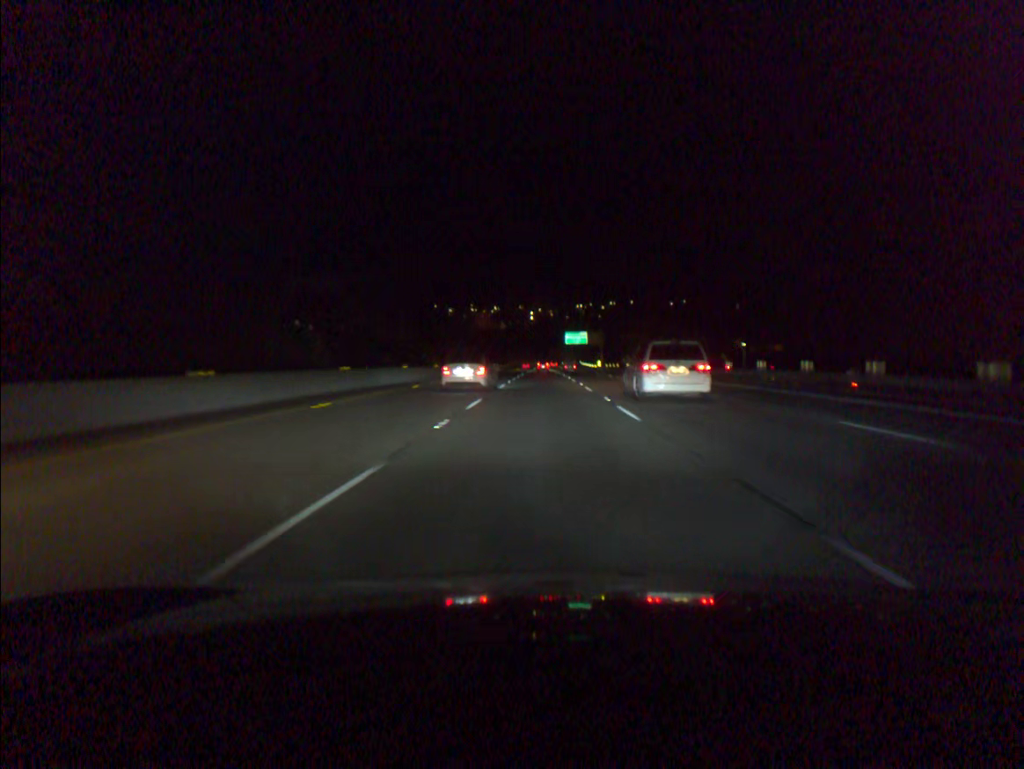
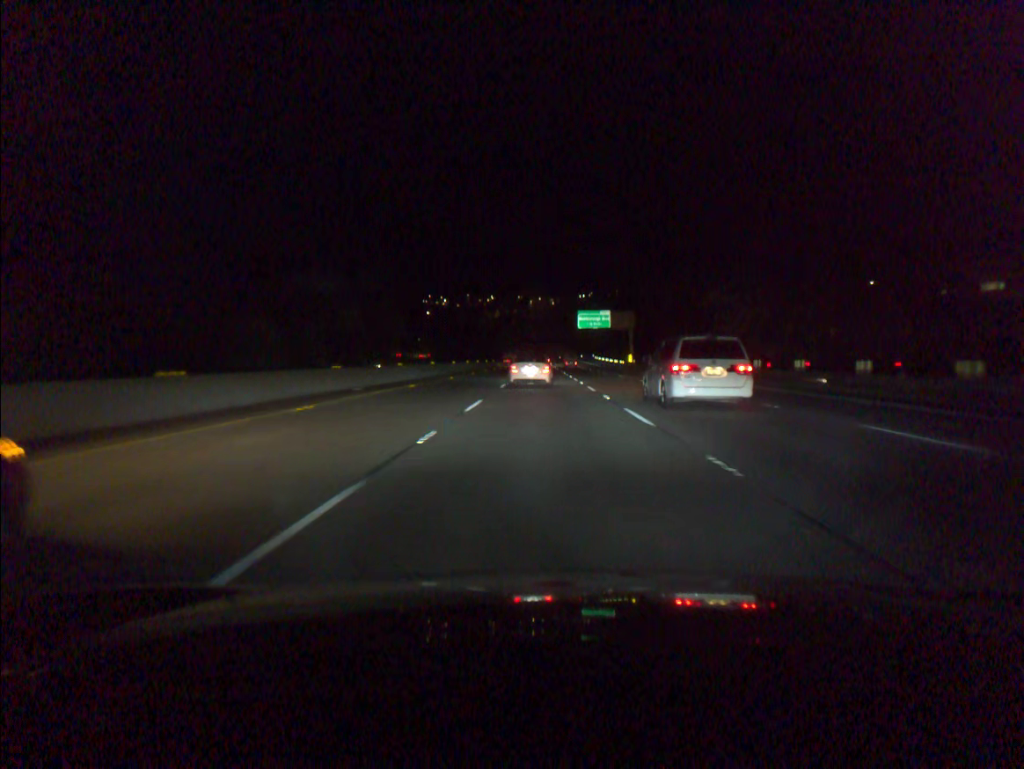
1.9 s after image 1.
(0.0, +59.8) m; 0°
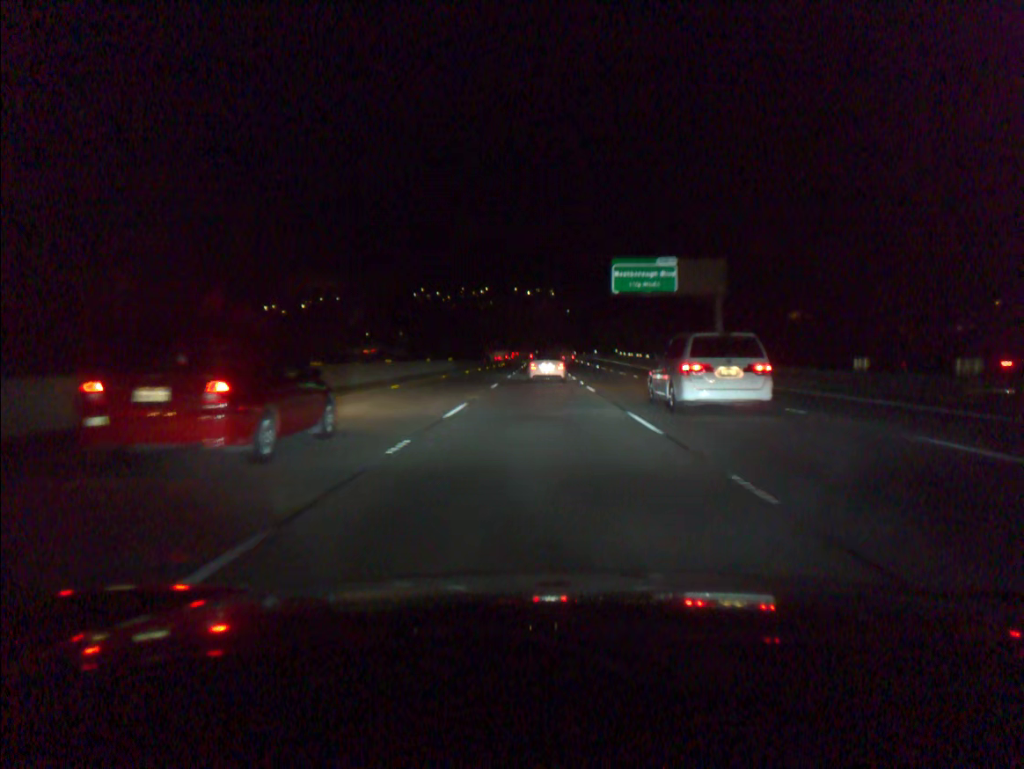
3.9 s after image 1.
(+0.1, +60.8) m; 0°
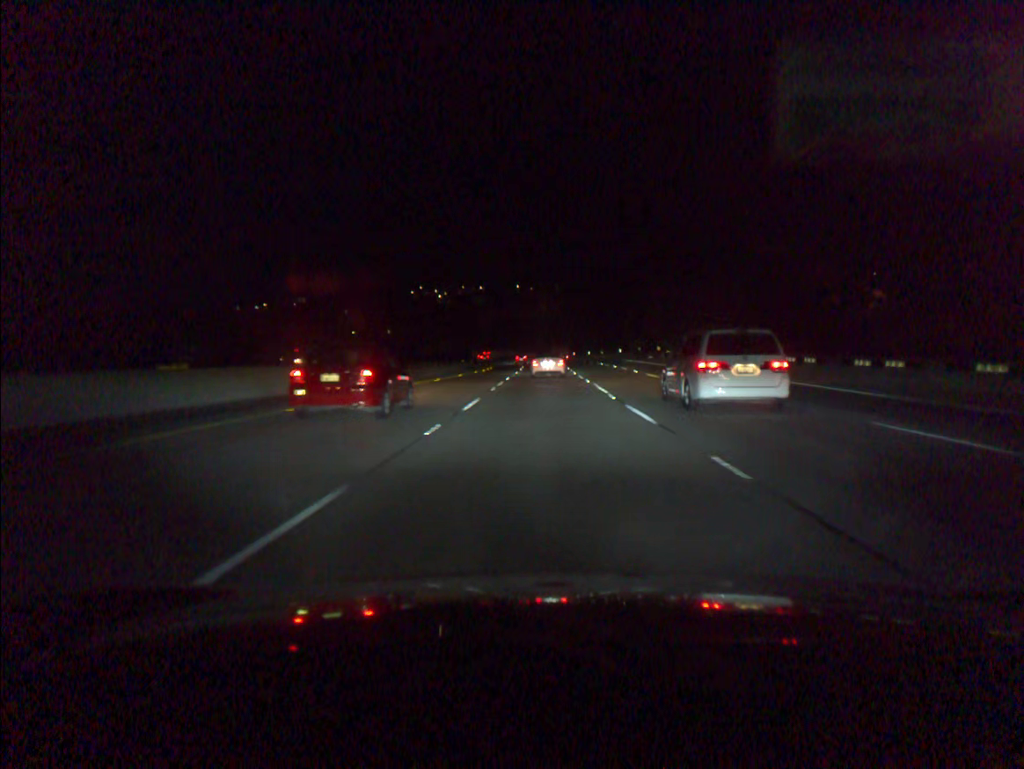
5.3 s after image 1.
(-0.1, +42.0) m; 0°
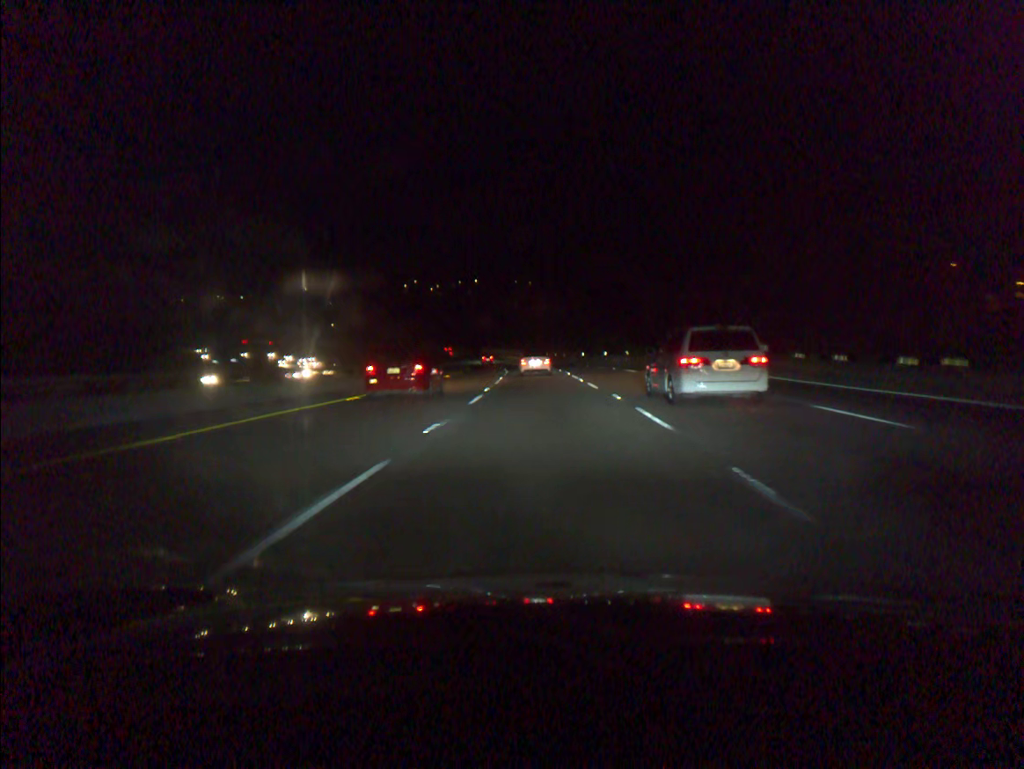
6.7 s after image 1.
(+0.1, +40.2) m; 0°
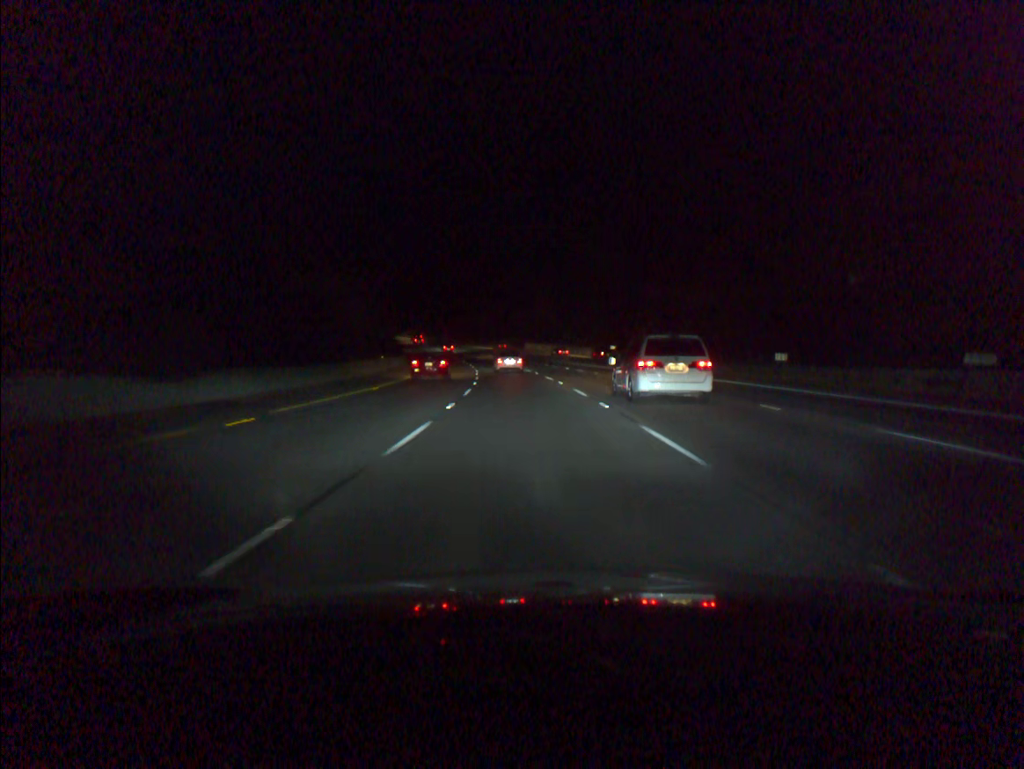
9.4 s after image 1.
(-1.9, +80.1) m; -4°
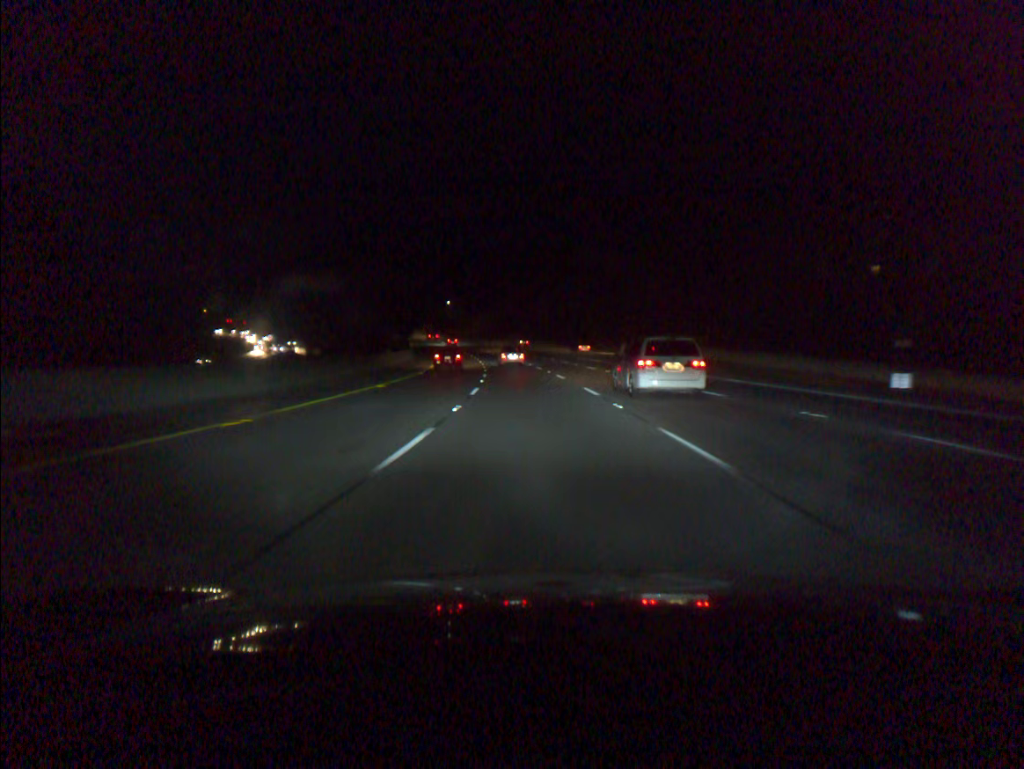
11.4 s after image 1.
(-3.2, +59.5) m; -6°
